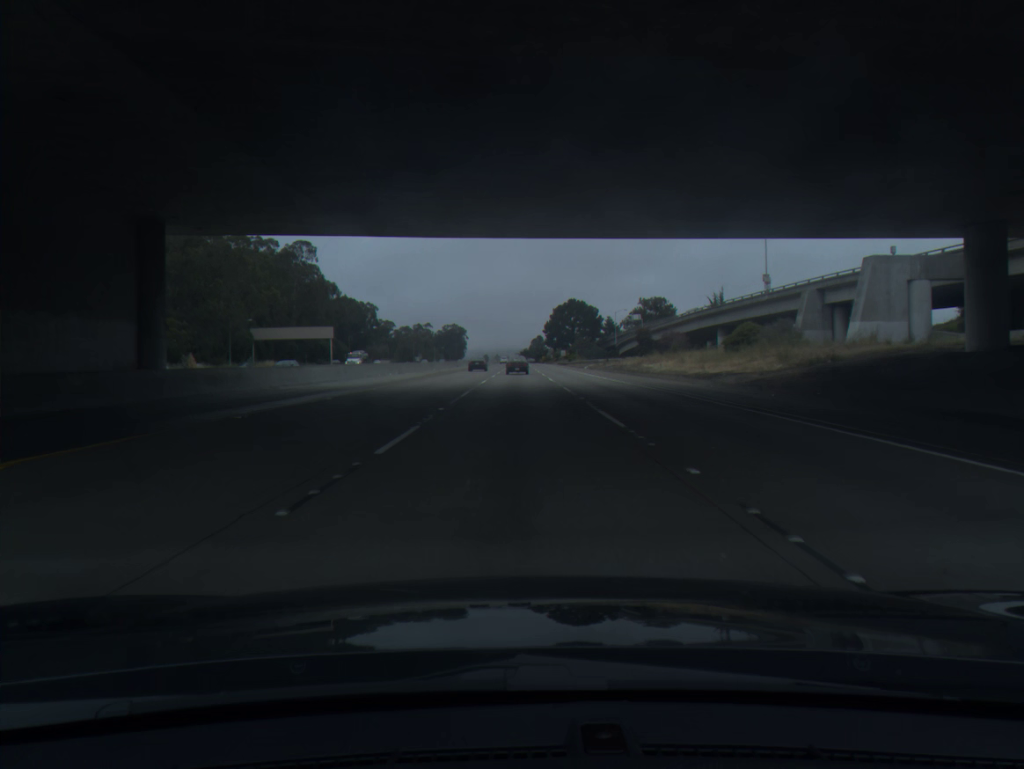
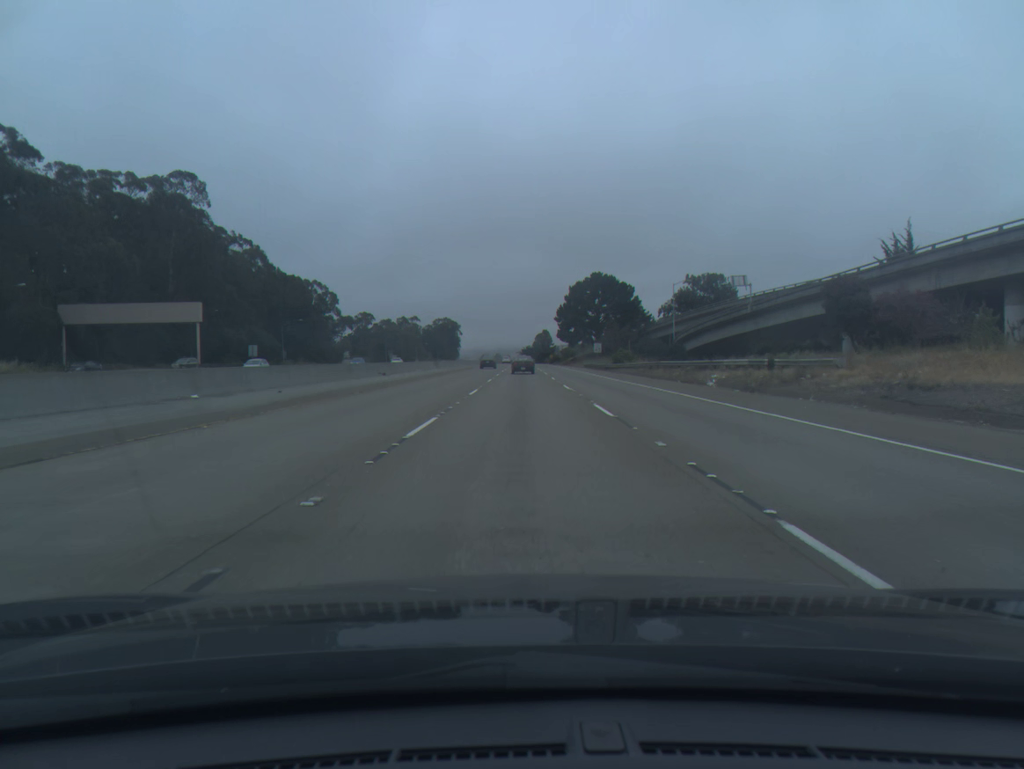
(0.0, +70.0) m; 0°
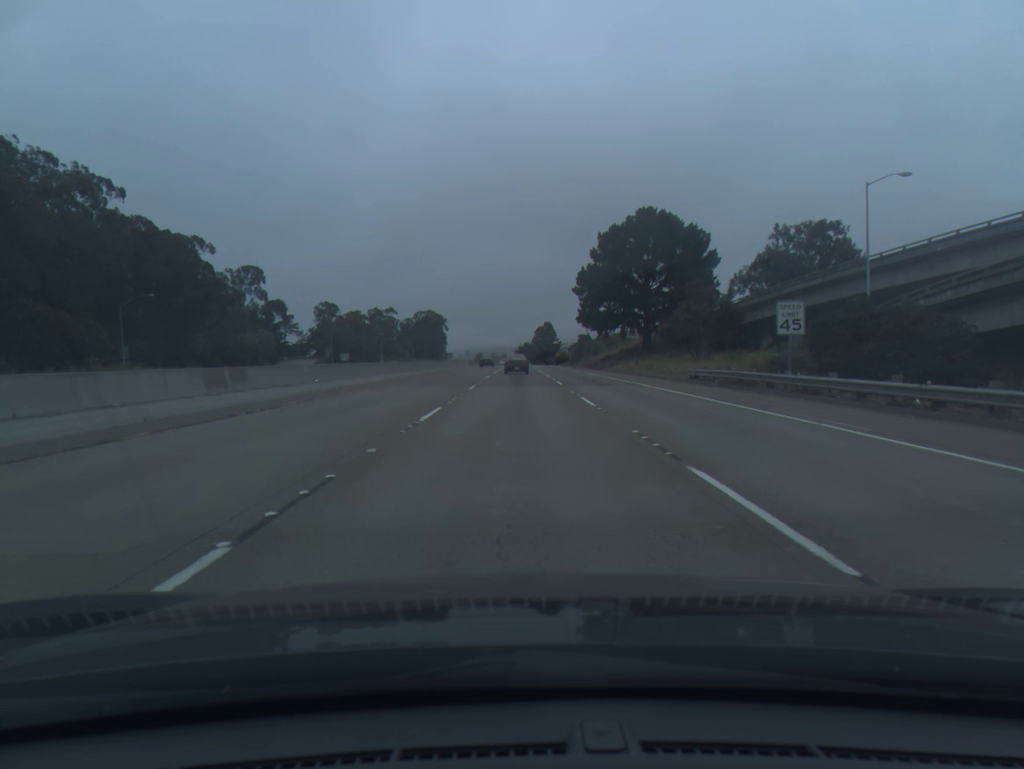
(+0.3, +69.7) m; 0°
